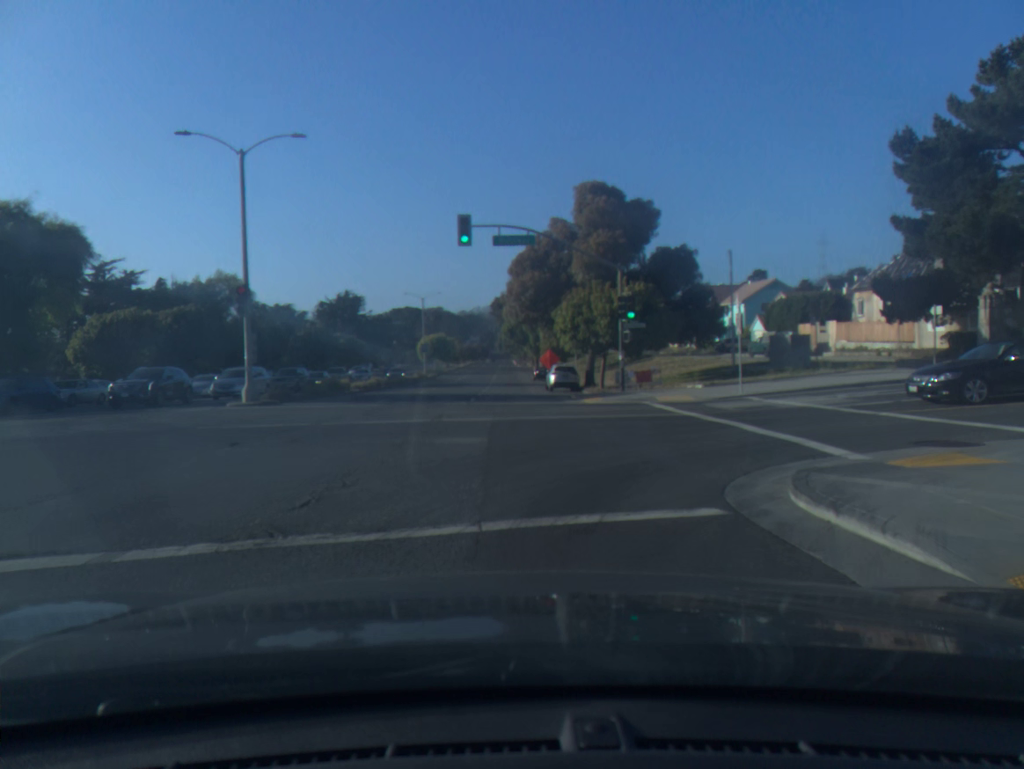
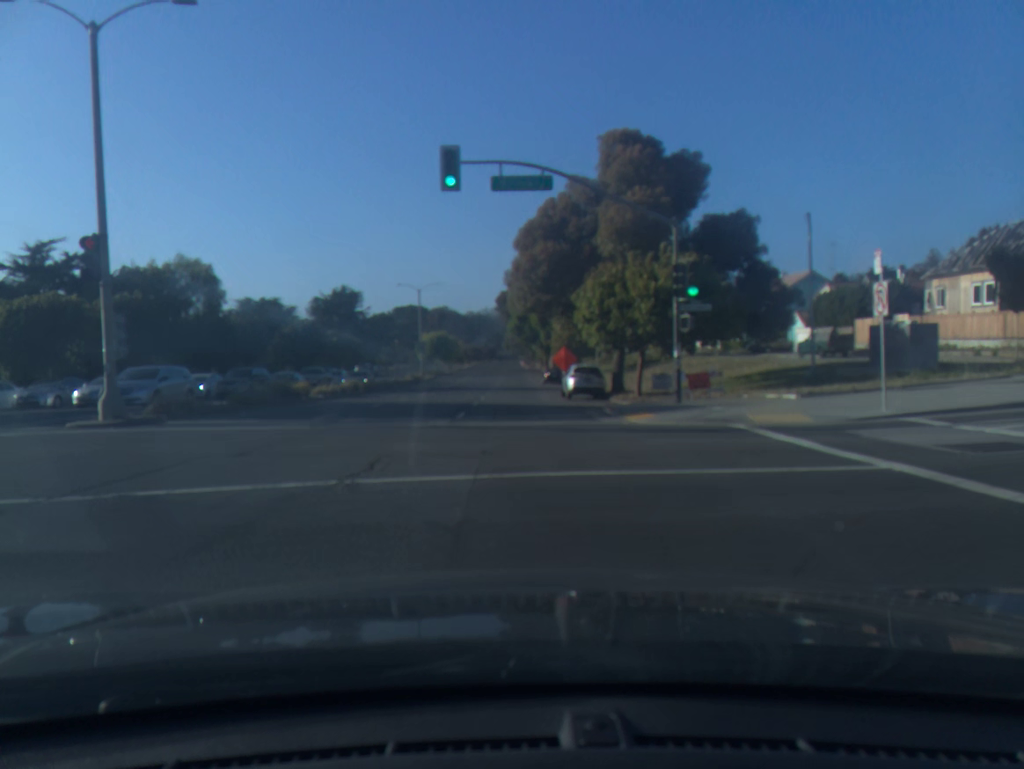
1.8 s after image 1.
(-0.1, +10.1) m; -1°
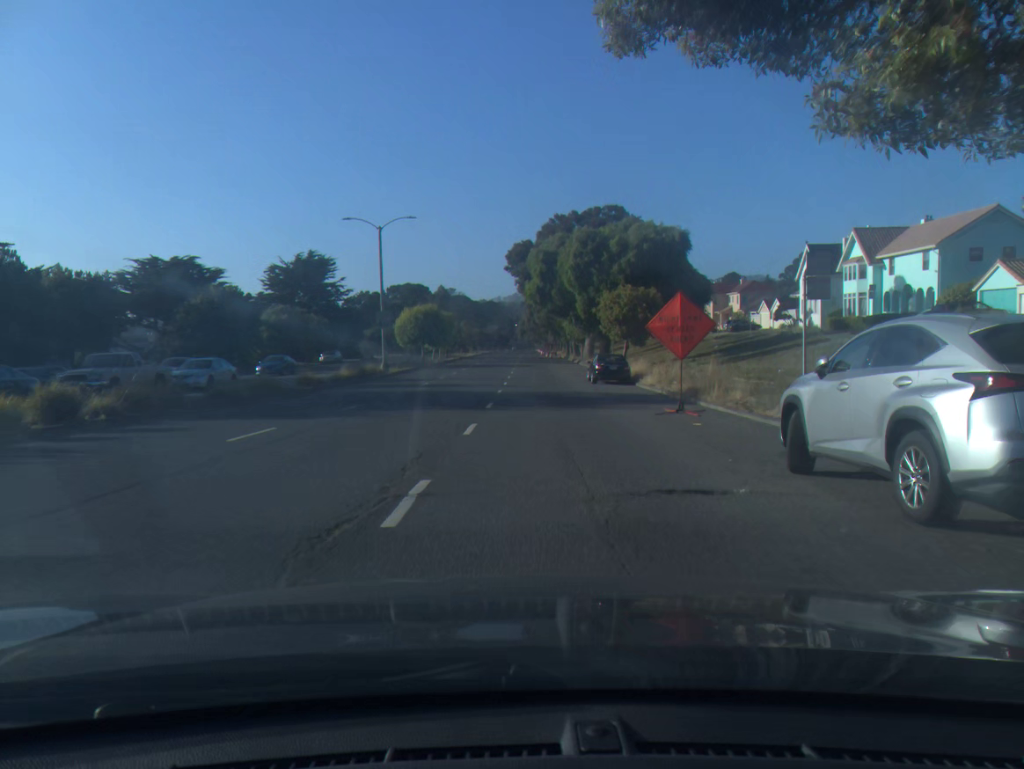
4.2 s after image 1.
(-0.4, +29.9) m; -1°
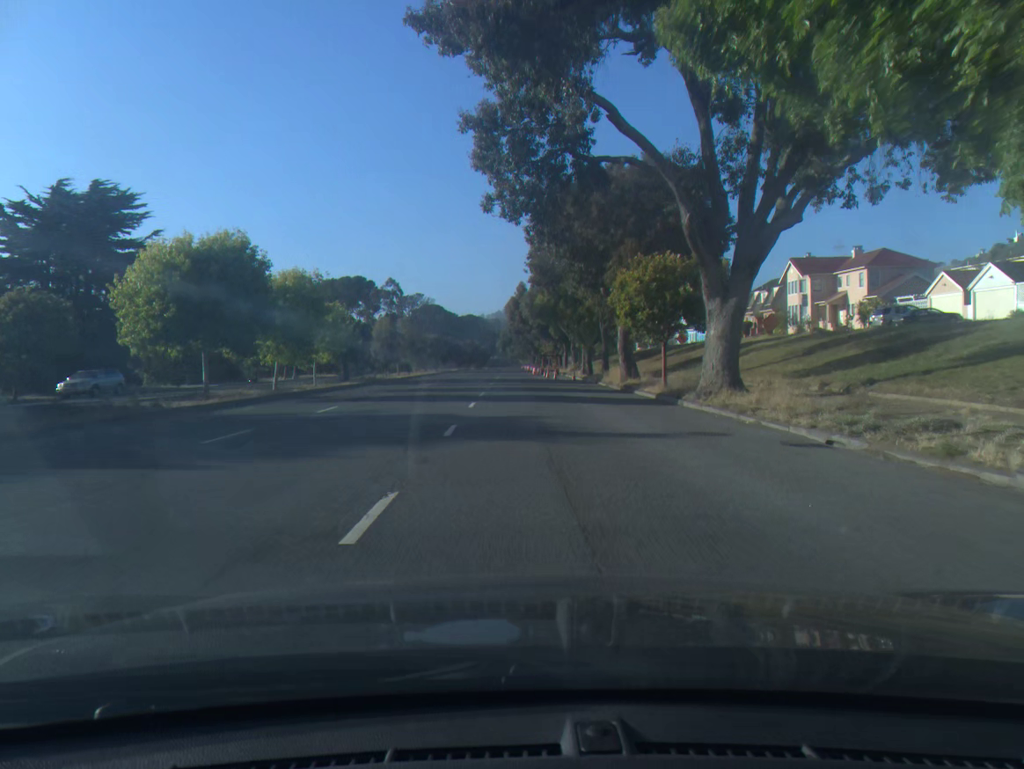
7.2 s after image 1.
(+0.7, +51.3) m; +1°
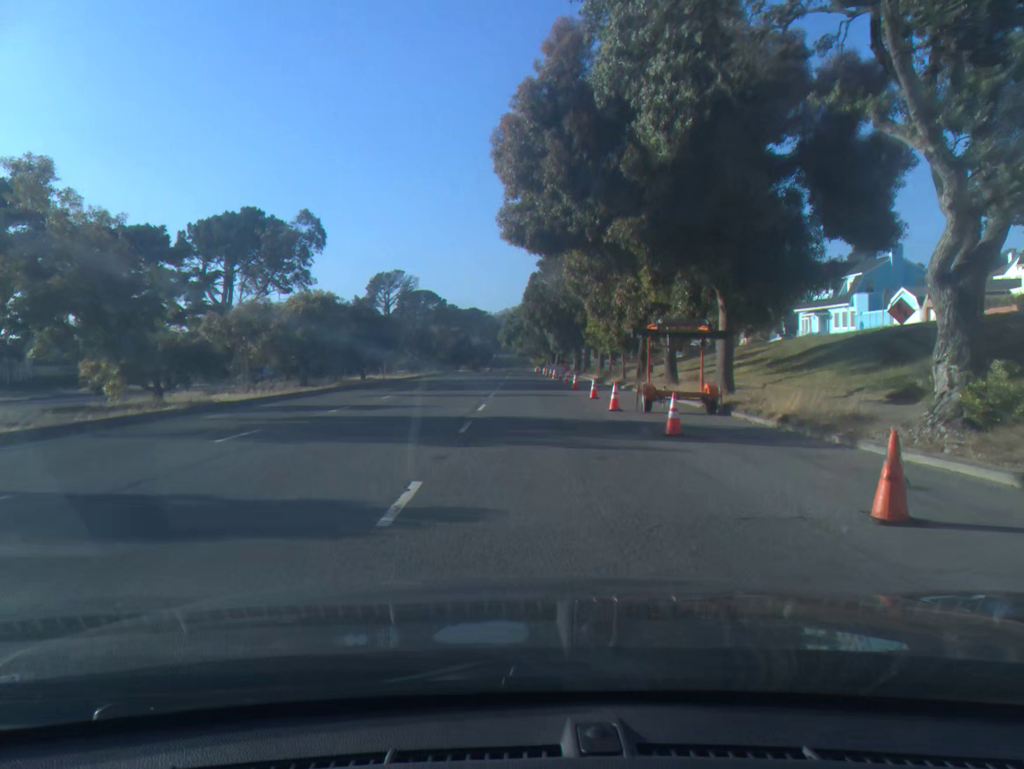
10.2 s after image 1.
(-0.5, +57.9) m; -1°
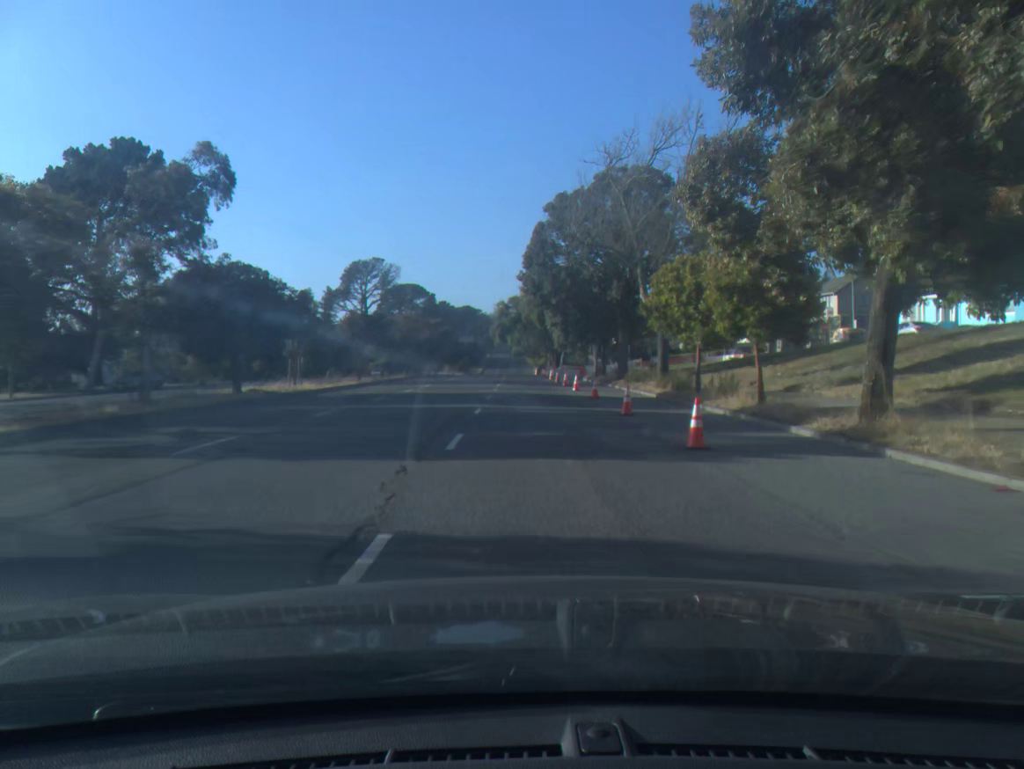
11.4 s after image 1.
(0.0, +23.5) m; 0°
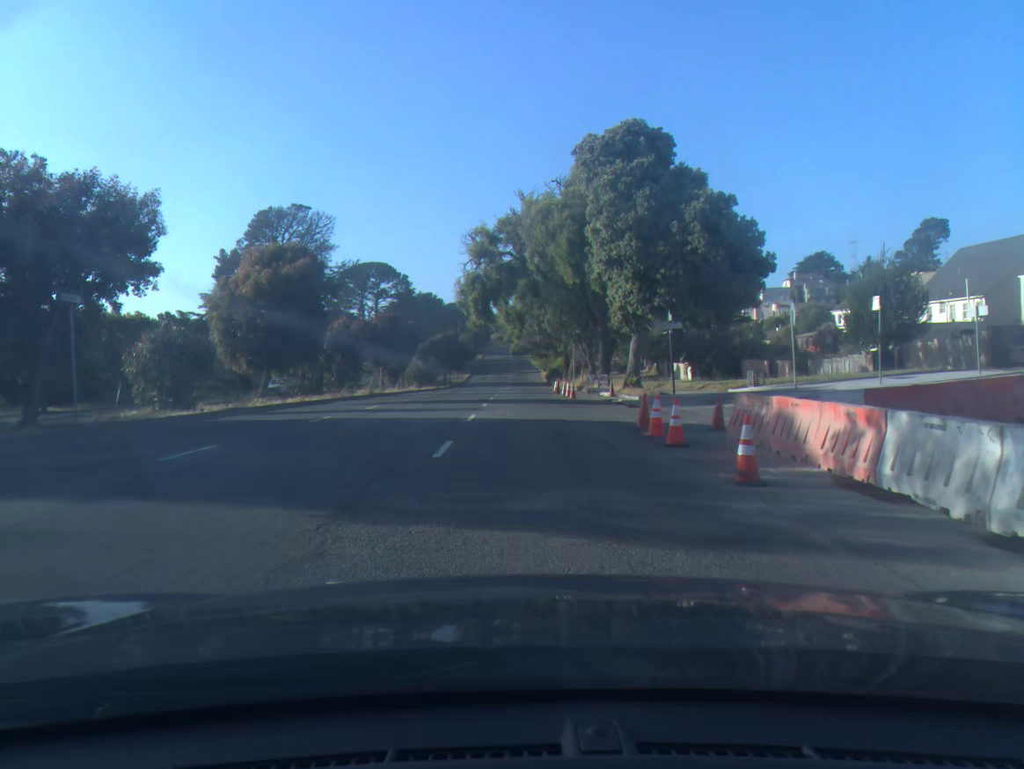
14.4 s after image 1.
(+0.1, +59.0) m; 0°
